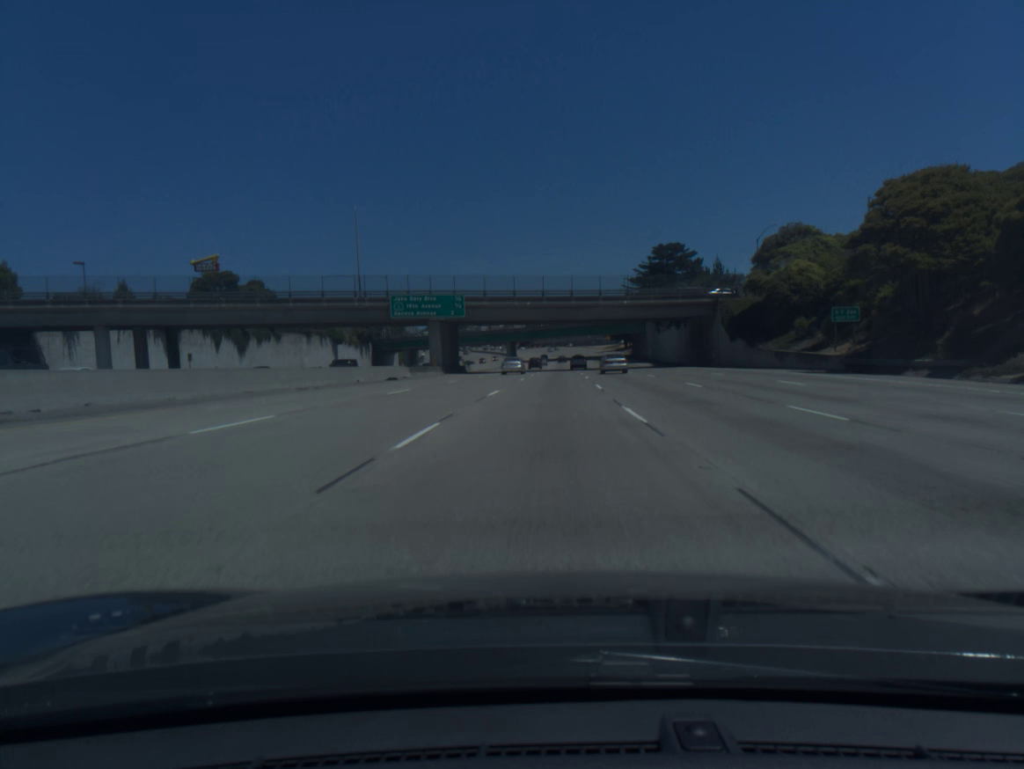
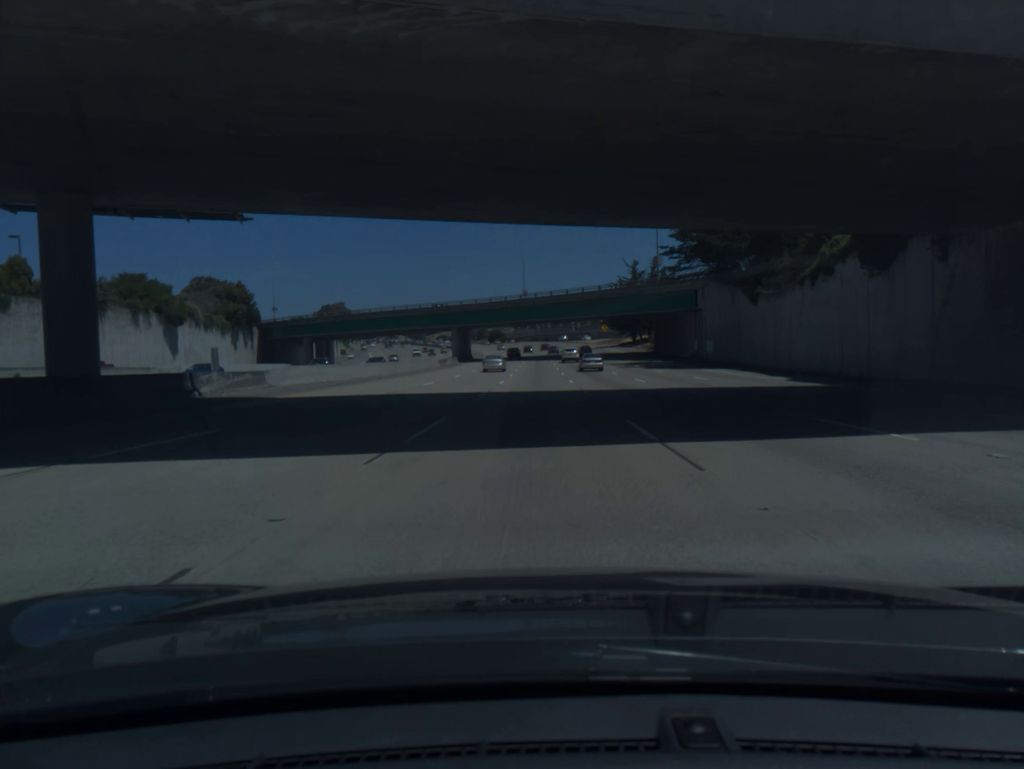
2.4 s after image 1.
(+1.8, +73.2) m; +2°
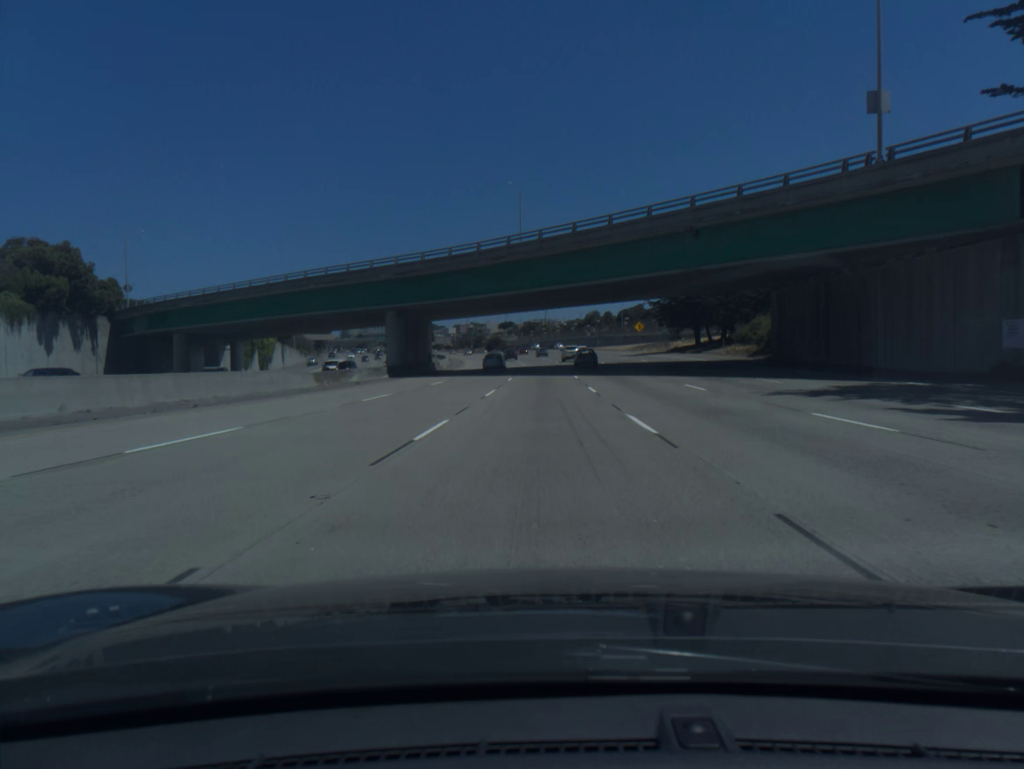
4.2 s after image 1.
(-0.2, +56.2) m; 0°
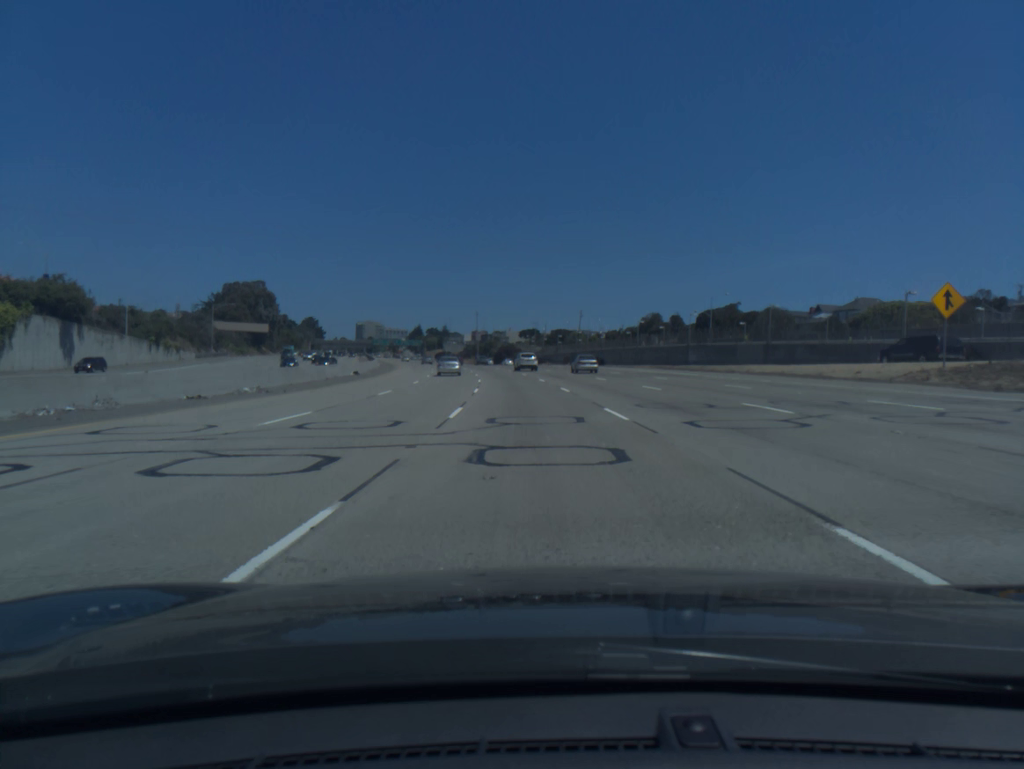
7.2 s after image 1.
(-0.6, +95.3) m; -2°
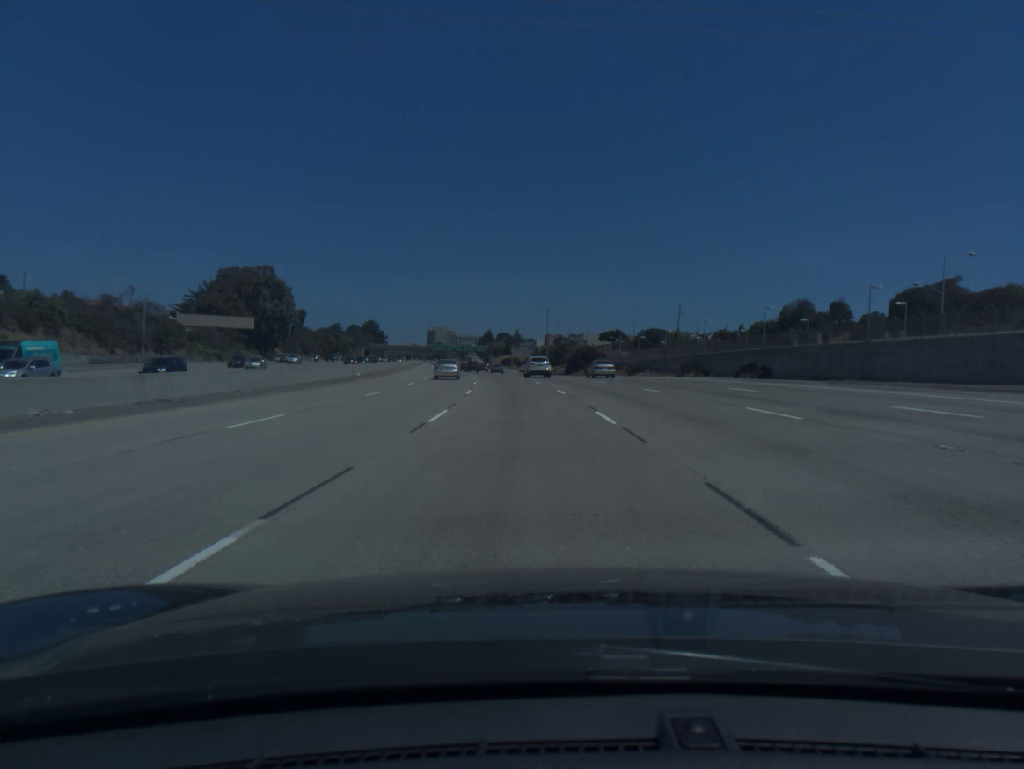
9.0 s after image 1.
(-2.6, +58.1) m; -6°
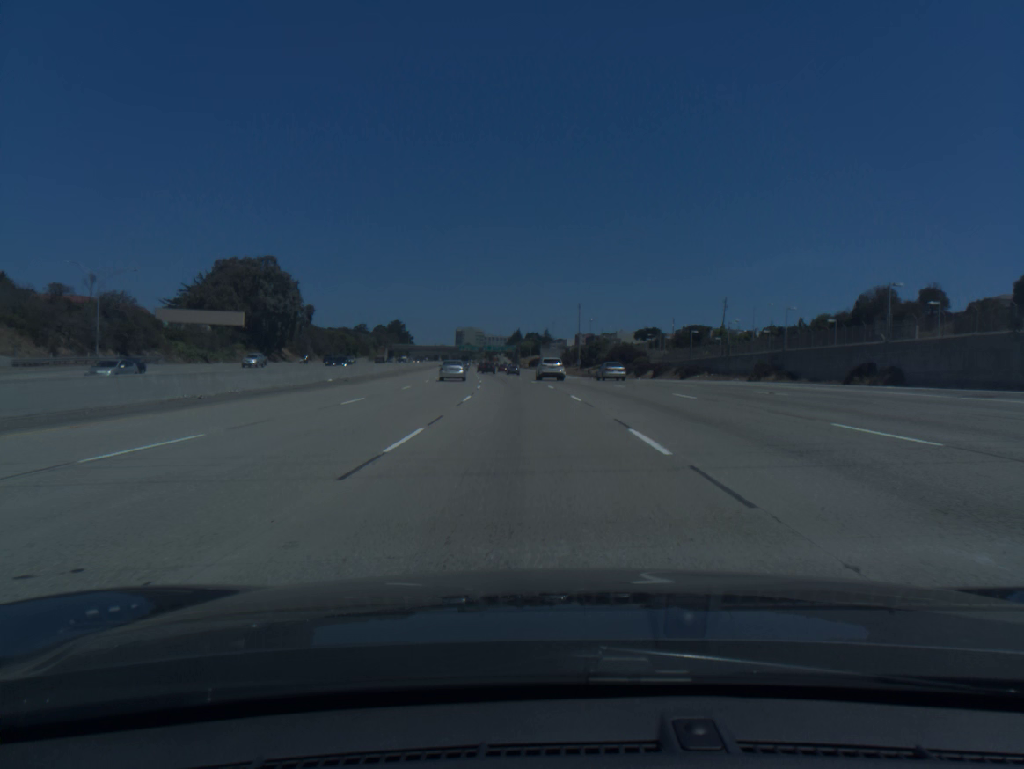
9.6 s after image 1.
(-0.4, +19.5) m; -2°
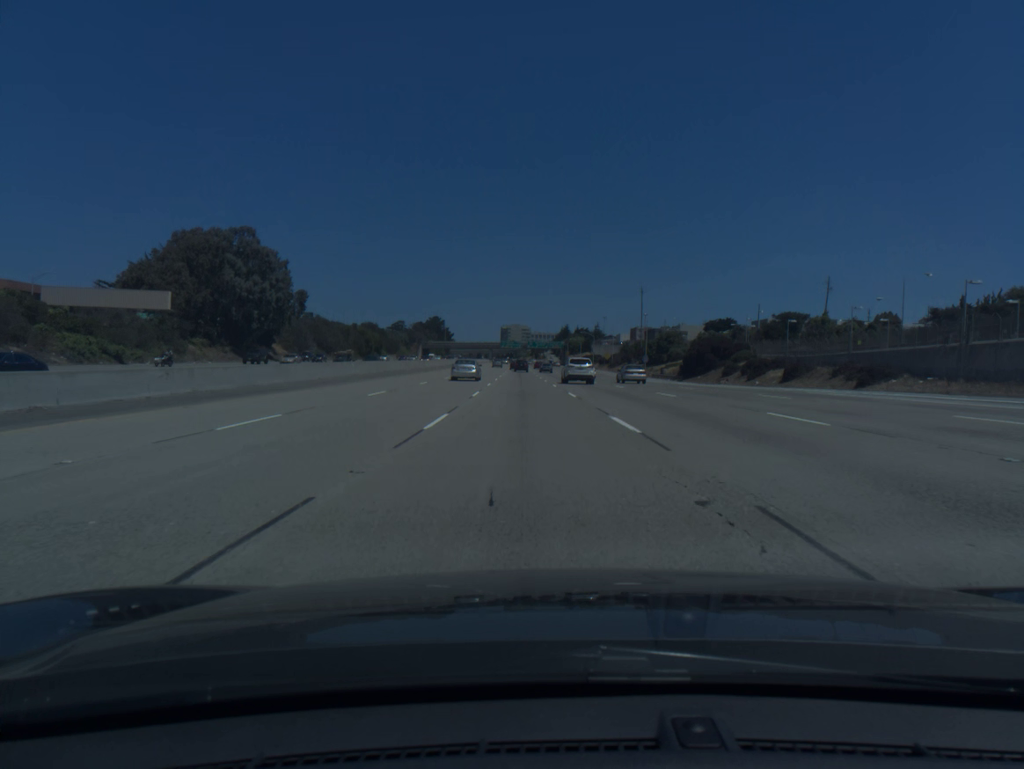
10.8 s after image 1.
(-1.2, +39.1) m; -4°
